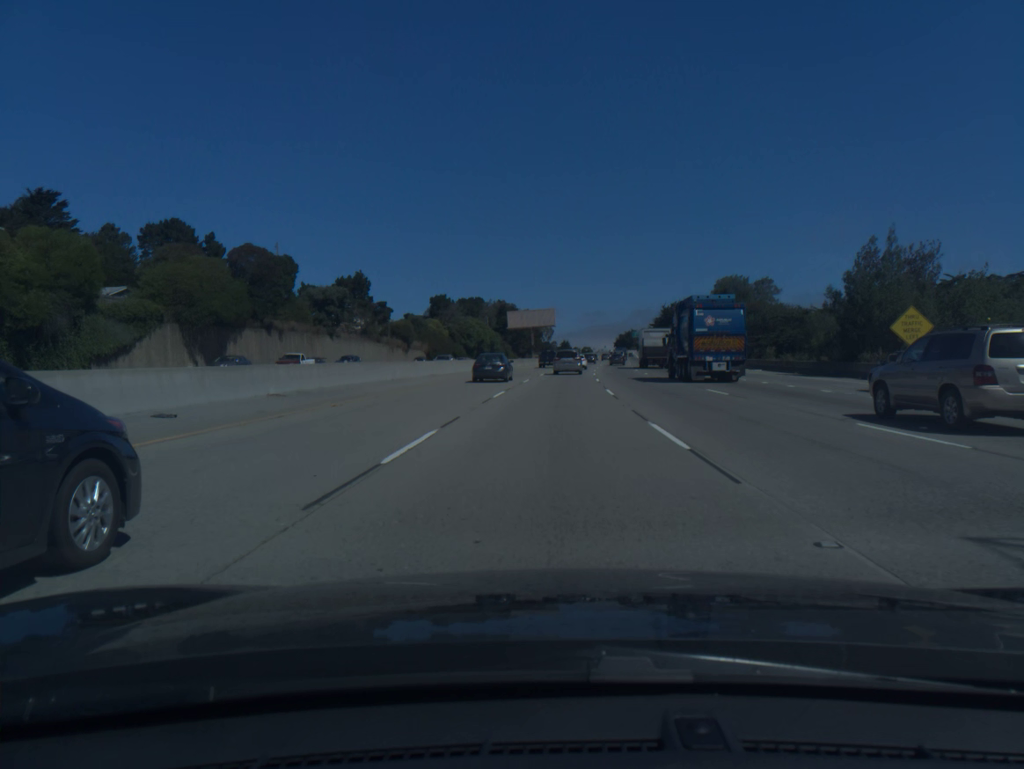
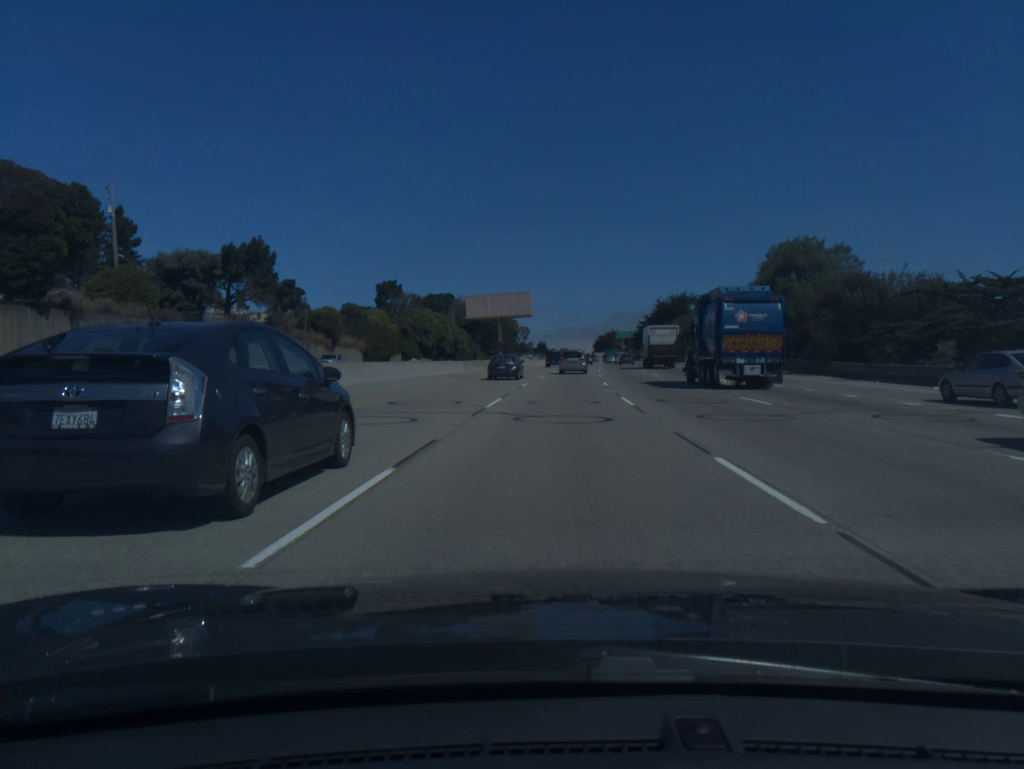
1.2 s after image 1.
(+0.4, +33.8) m; +2°
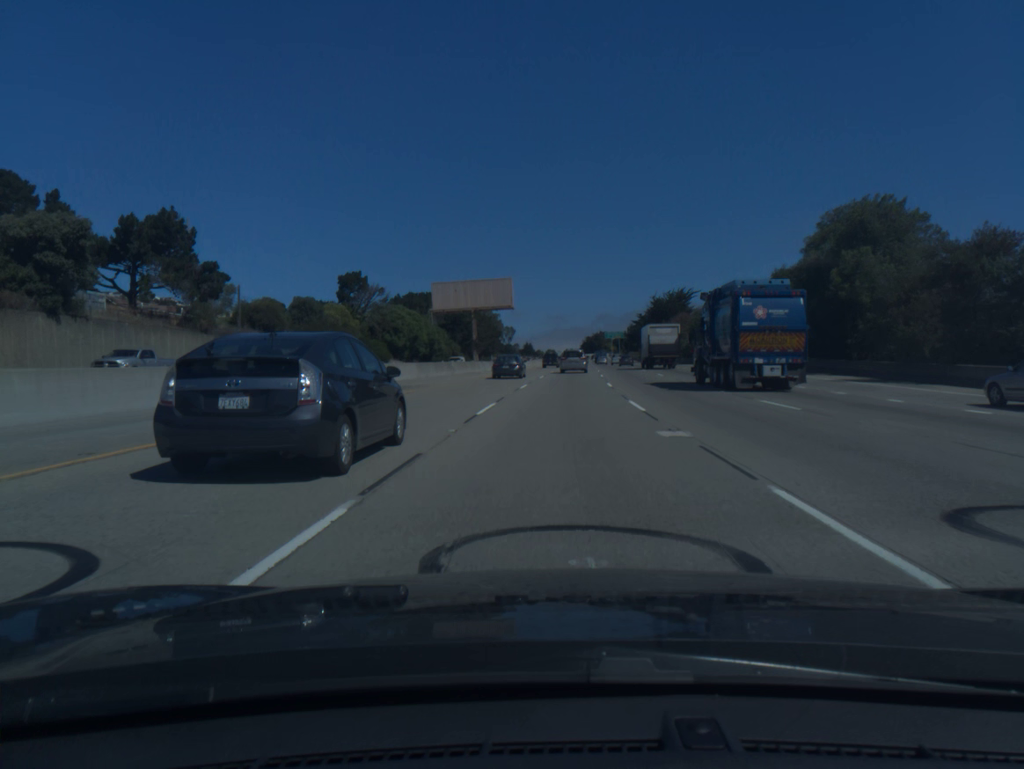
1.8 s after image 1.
(+0.2, +16.8) m; +1°
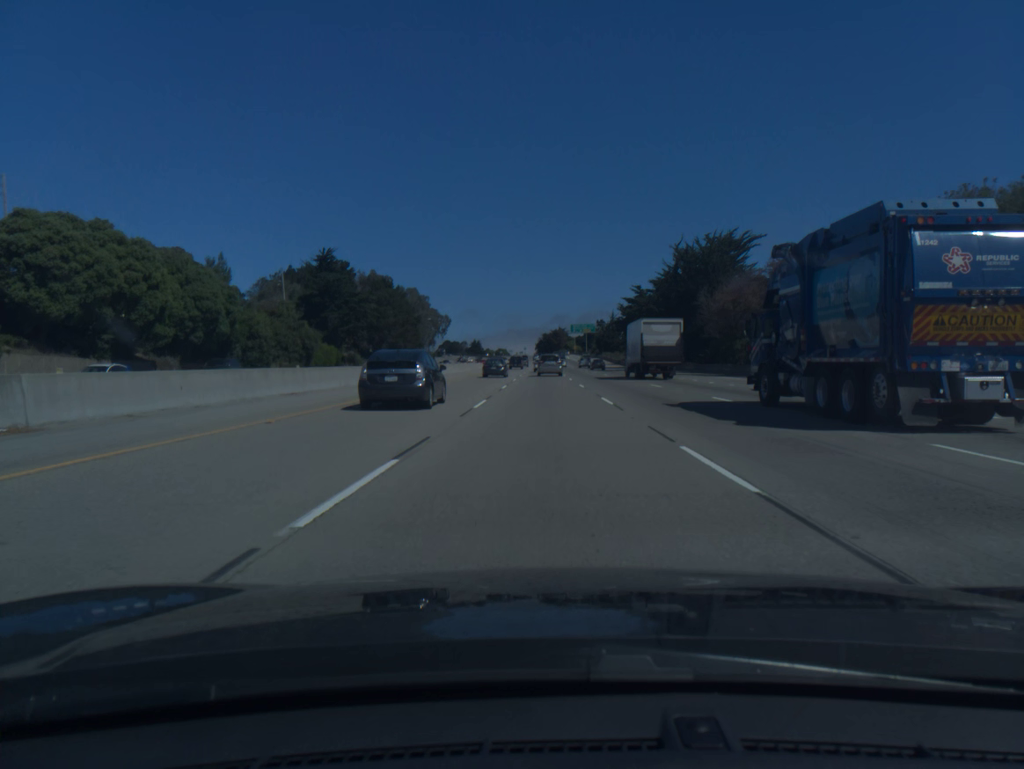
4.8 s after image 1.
(+3.5, +84.1) m; +3°
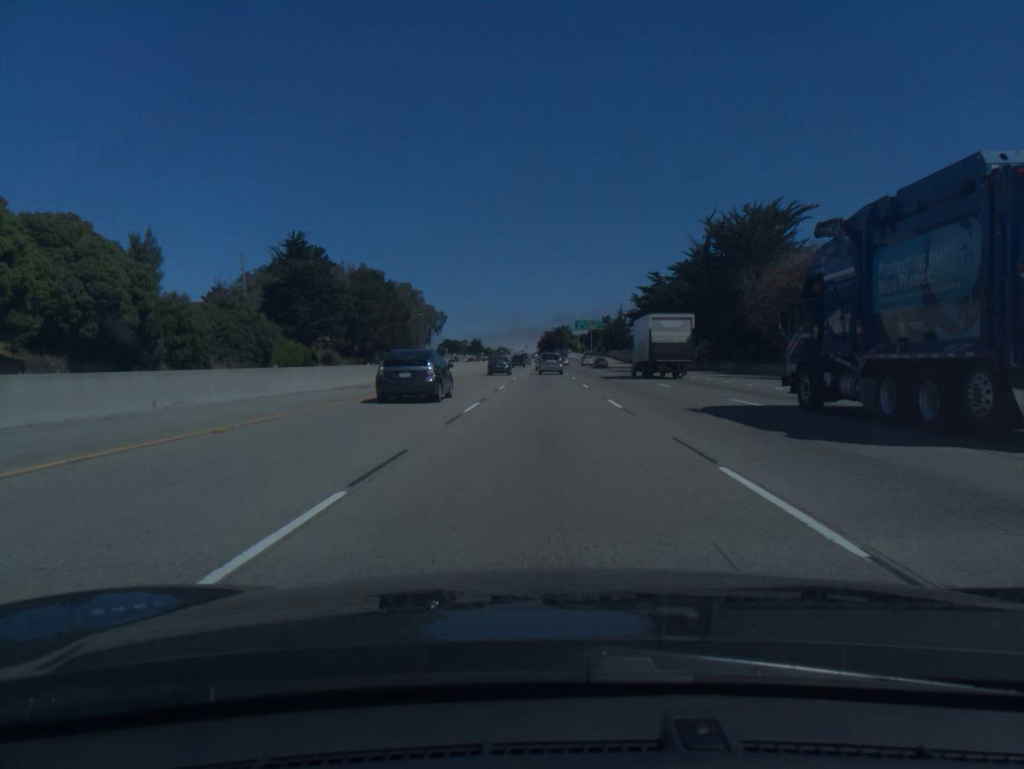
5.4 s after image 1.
(0.0, +16.9) m; 0°
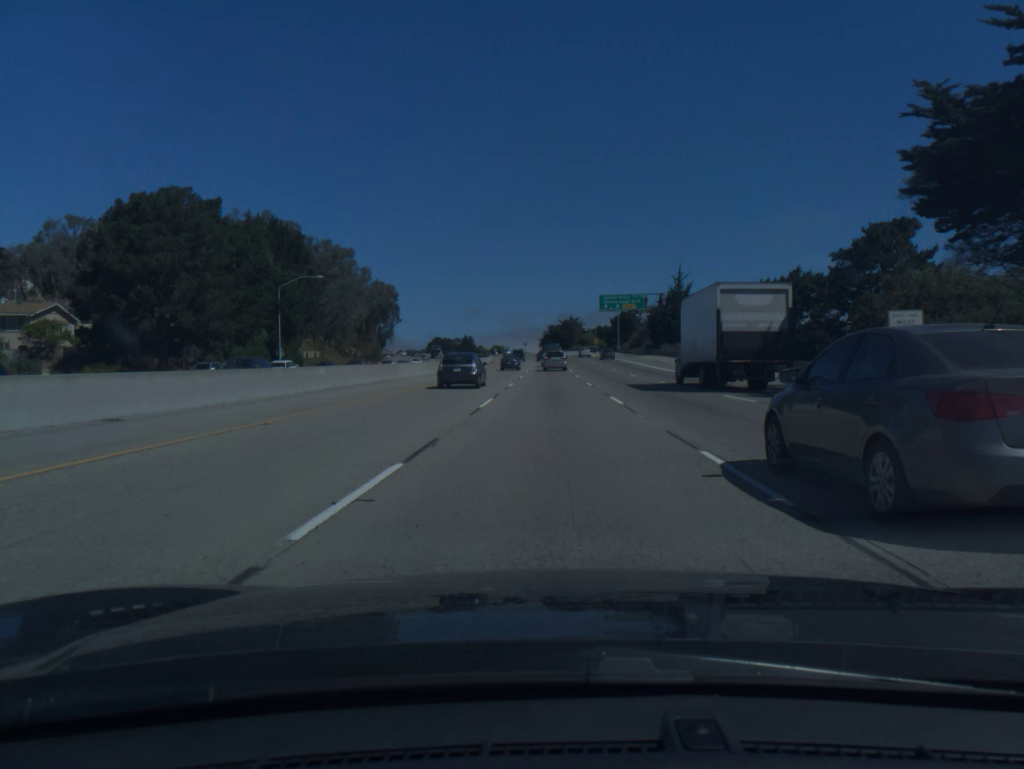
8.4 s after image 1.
(-0.3, +85.6) m; 0°
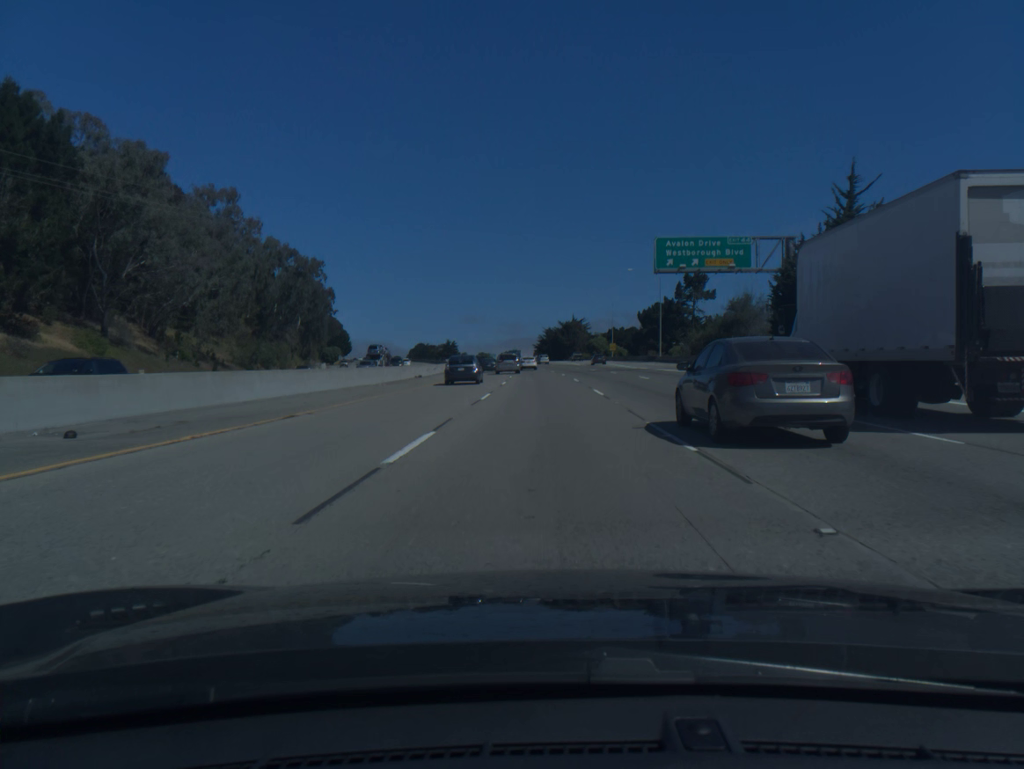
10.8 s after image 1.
(+0.2, +69.2) m; 0°
